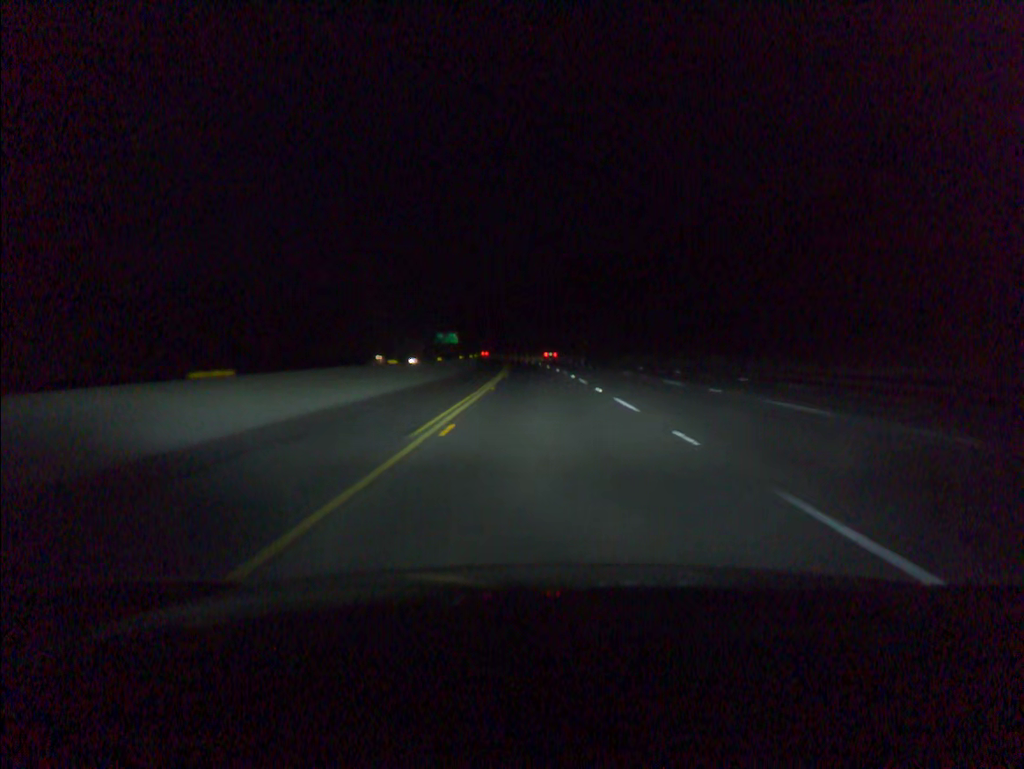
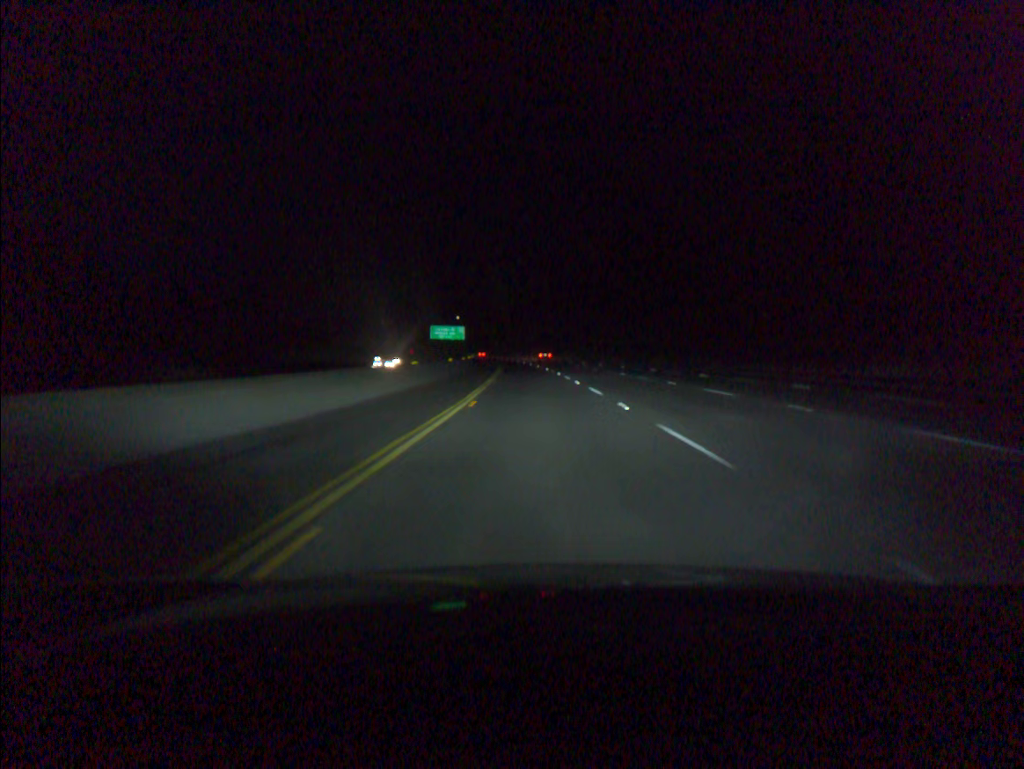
(-2.2, +80.4) m; -3°
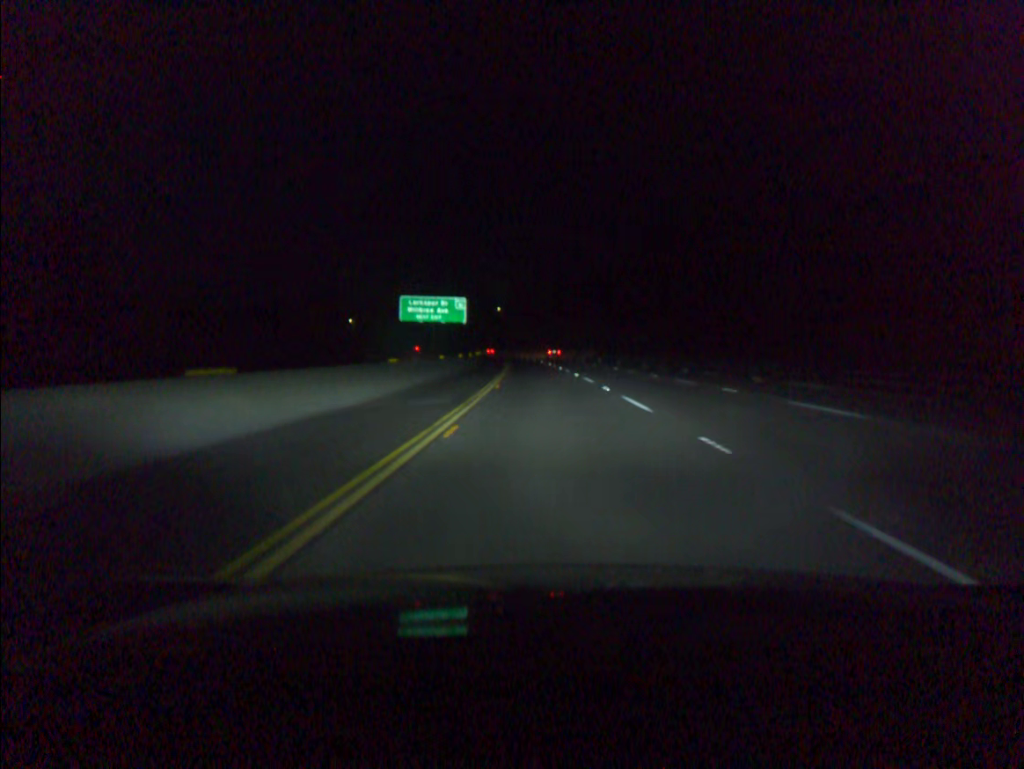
(-2.9, +80.4) m; -4°
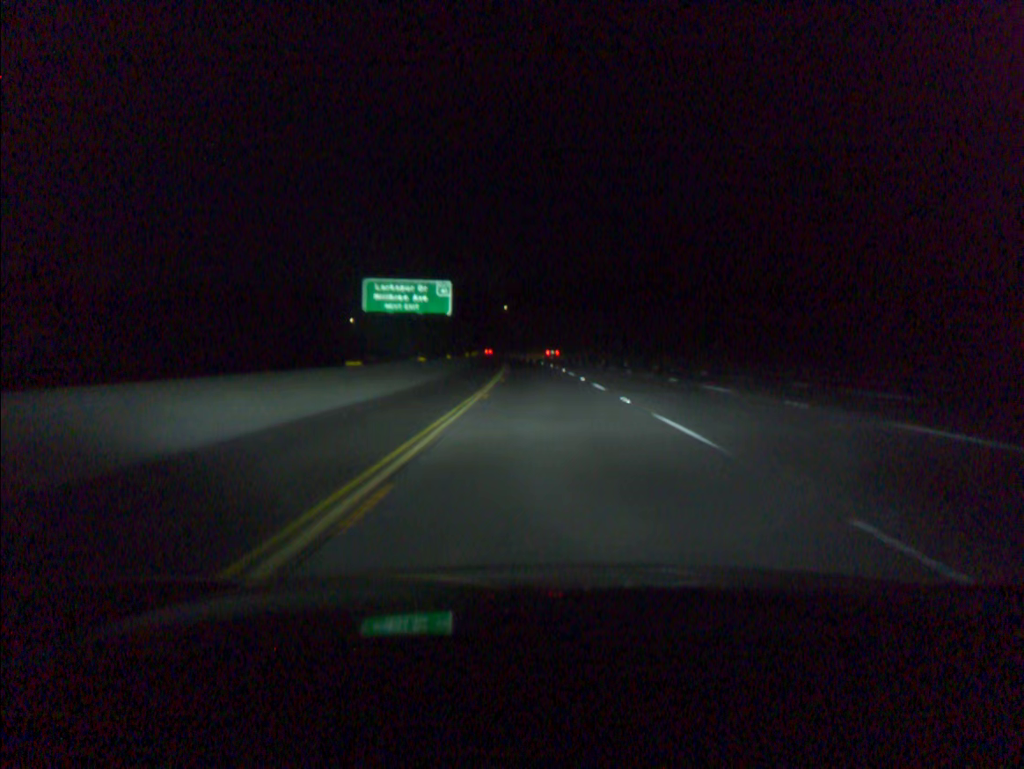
(-0.1, +20.1) m; -1°
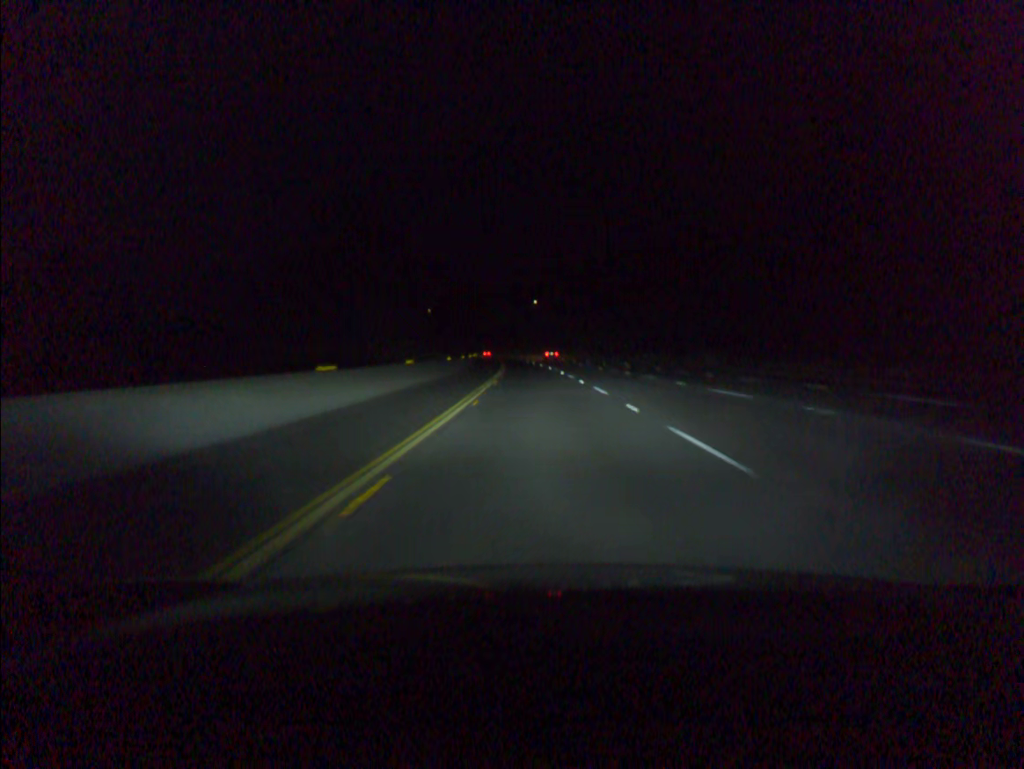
(-1.2, +60.4) m; -2°
